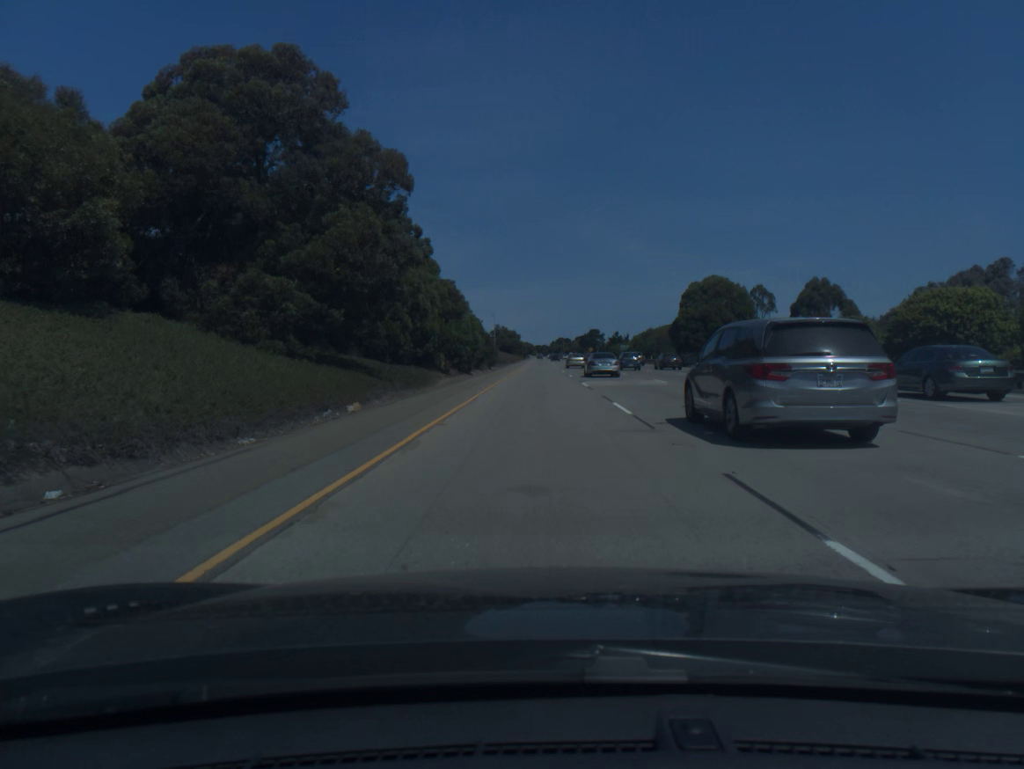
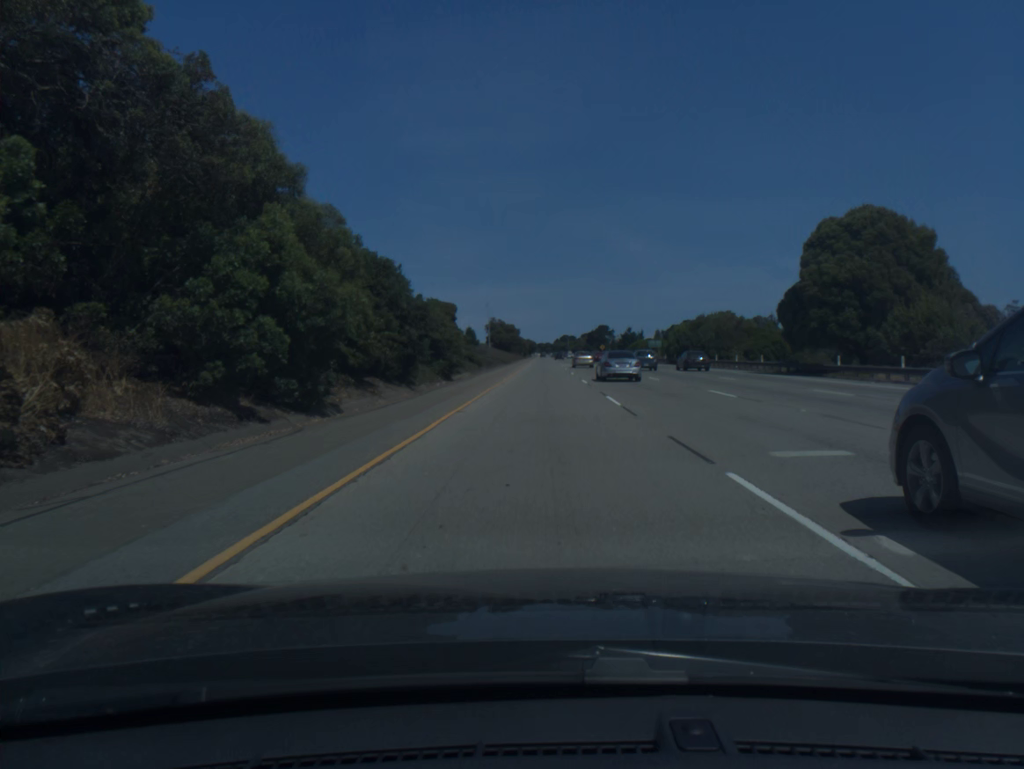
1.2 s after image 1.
(-0.1, +40.8) m; 0°
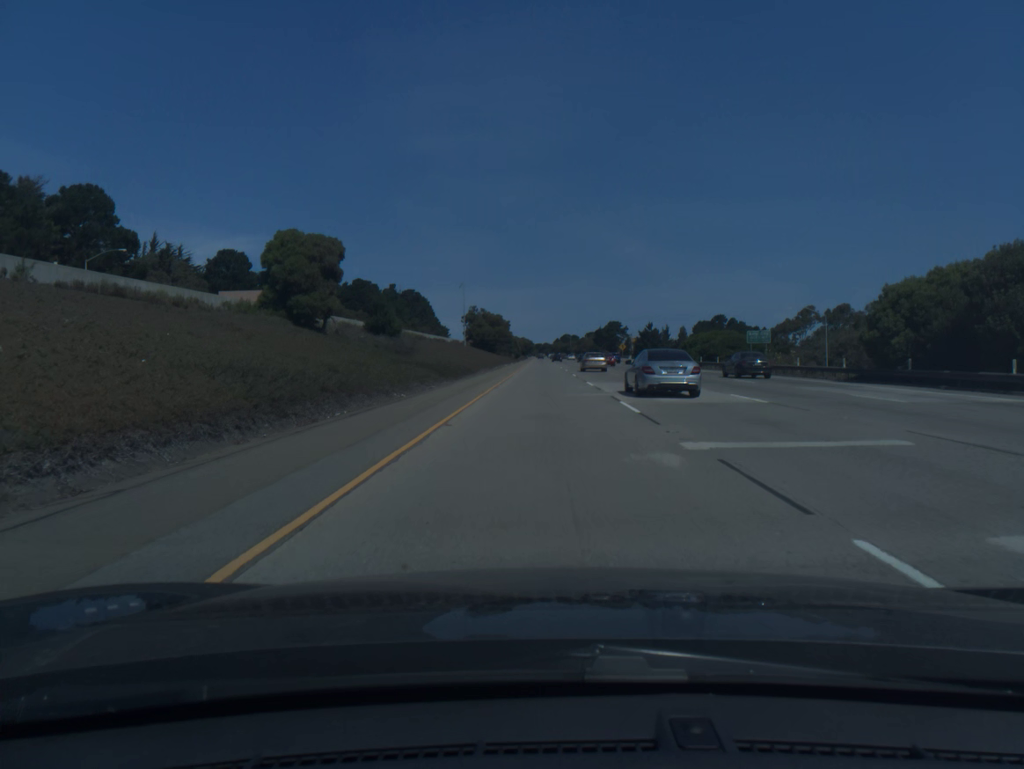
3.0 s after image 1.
(+0.1, +61.4) m; 0°
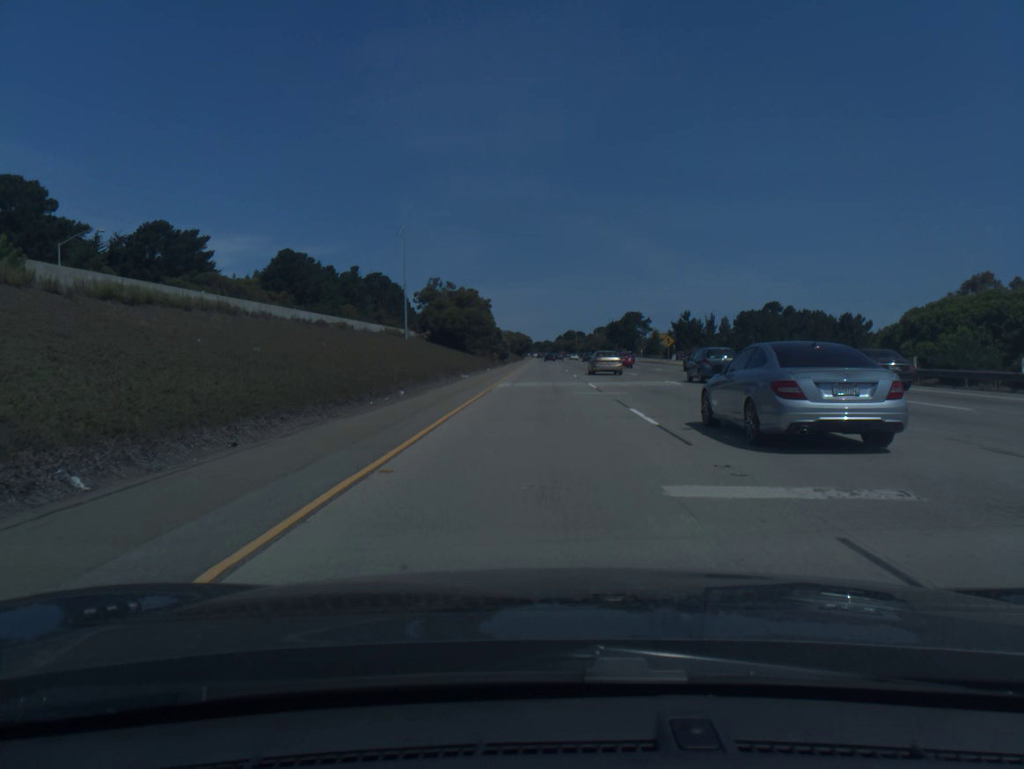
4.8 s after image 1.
(+0.2, +61.3) m; 0°
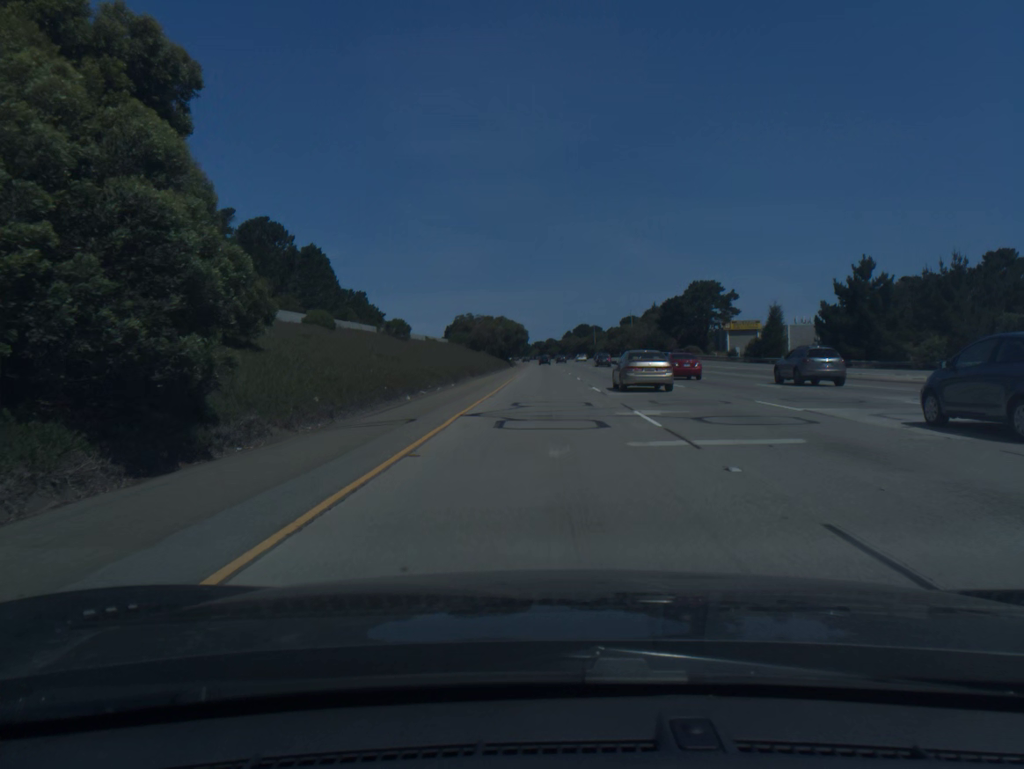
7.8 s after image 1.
(0.0, +102.2) m; 0°
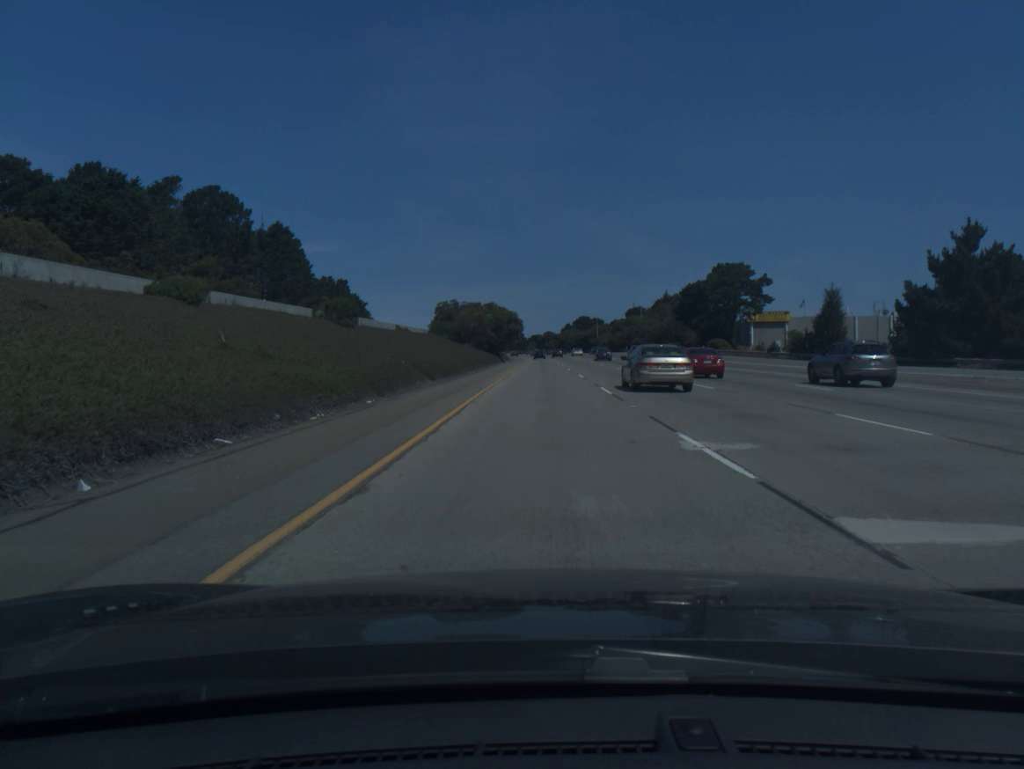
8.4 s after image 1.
(0.0, +20.4) m; 0°
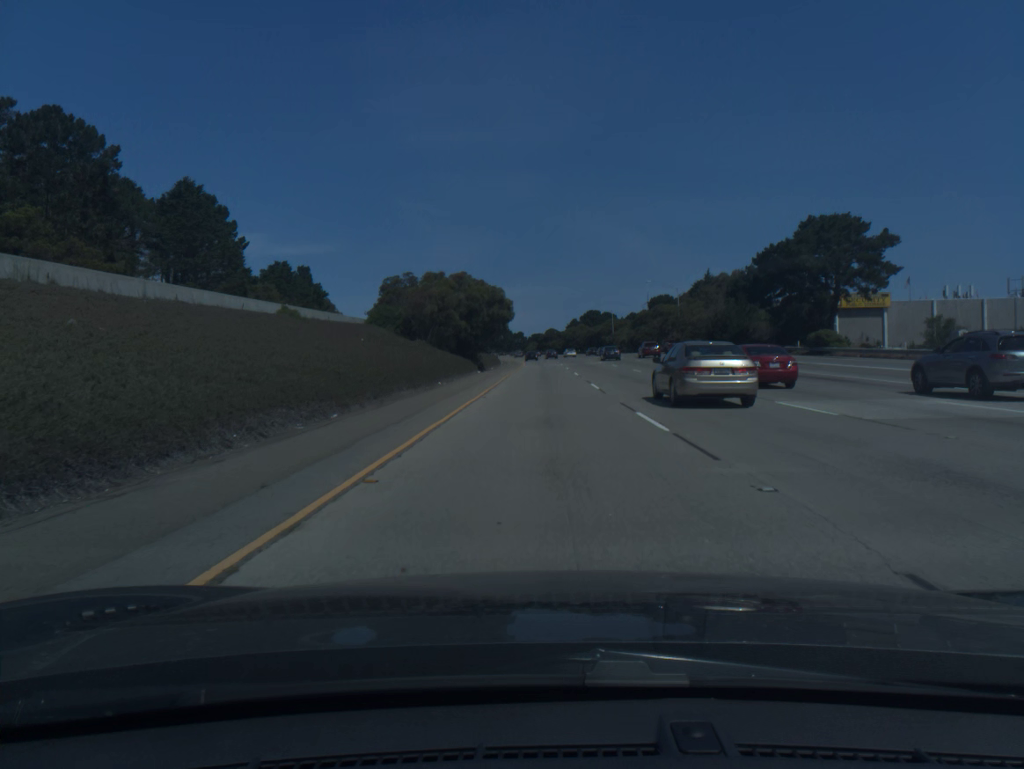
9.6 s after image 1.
(0.0, +39.9) m; 0°
